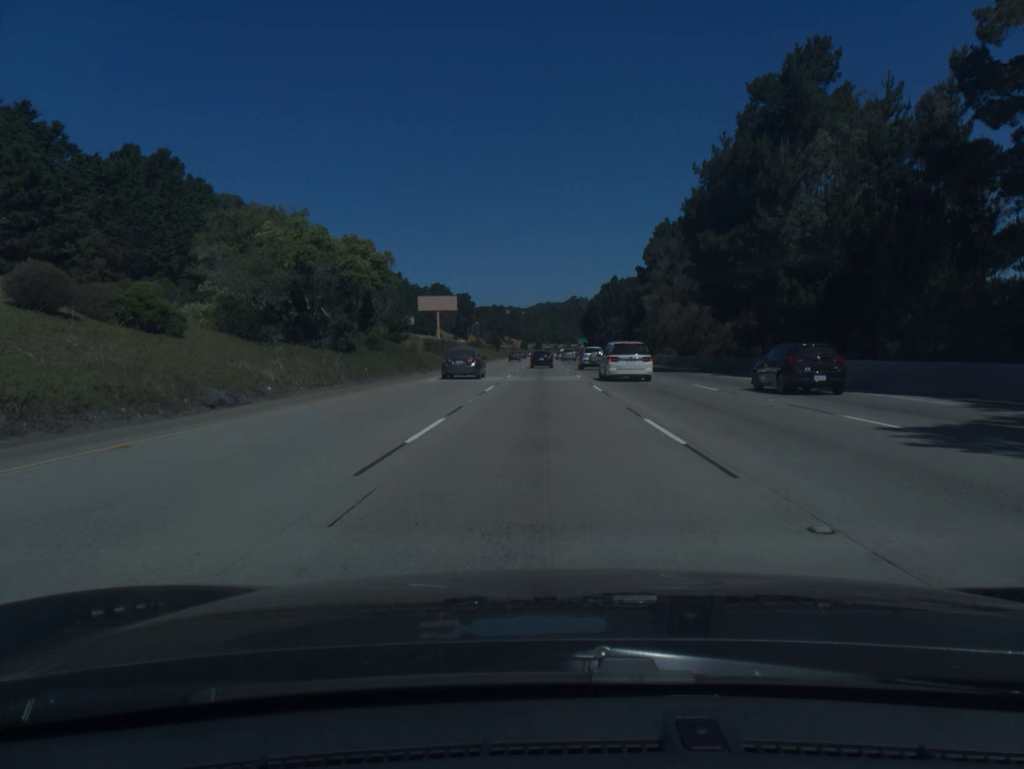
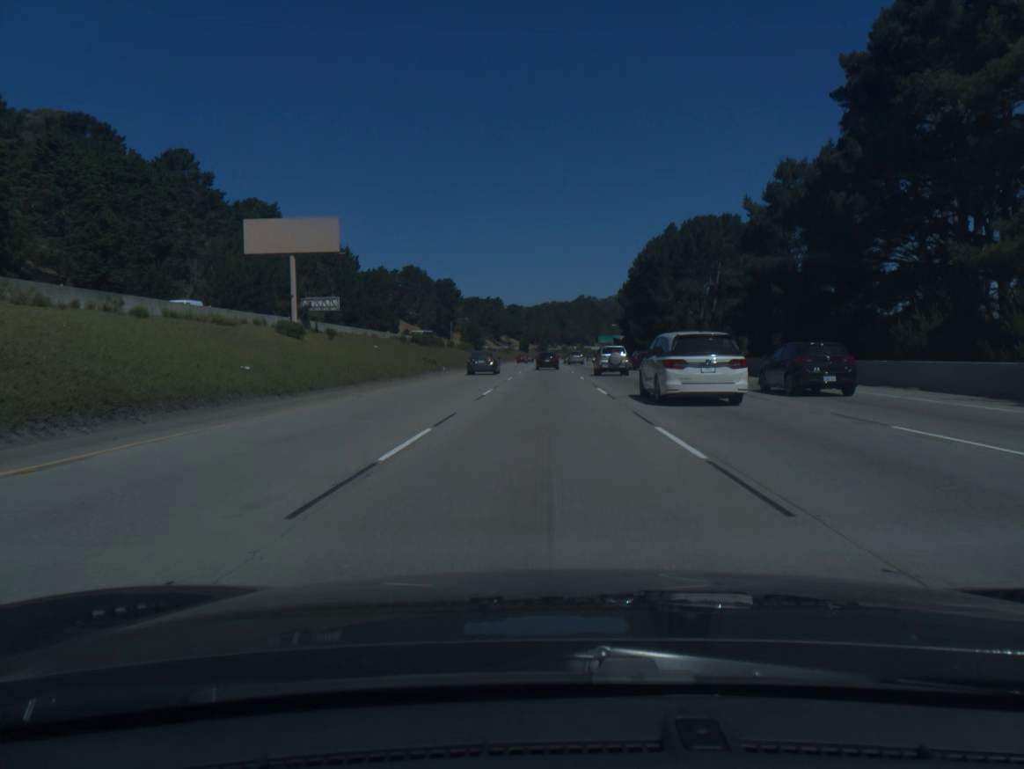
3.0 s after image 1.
(-0.3, +89.2) m; 0°
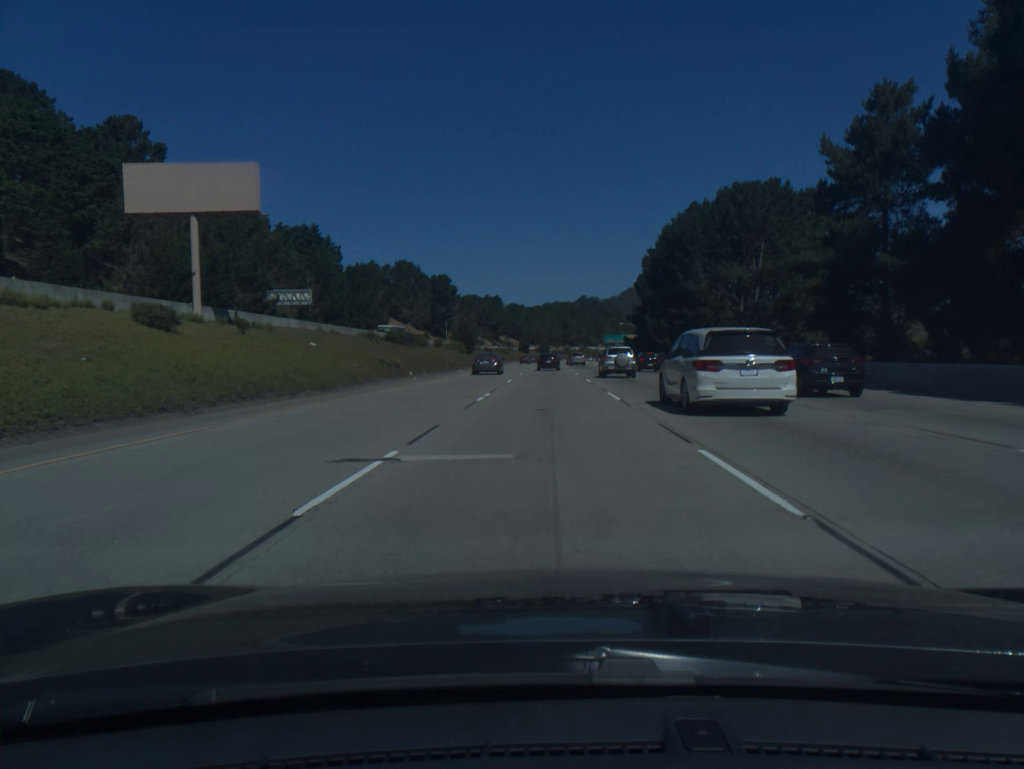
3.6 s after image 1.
(0.0, +17.8) m; 0°
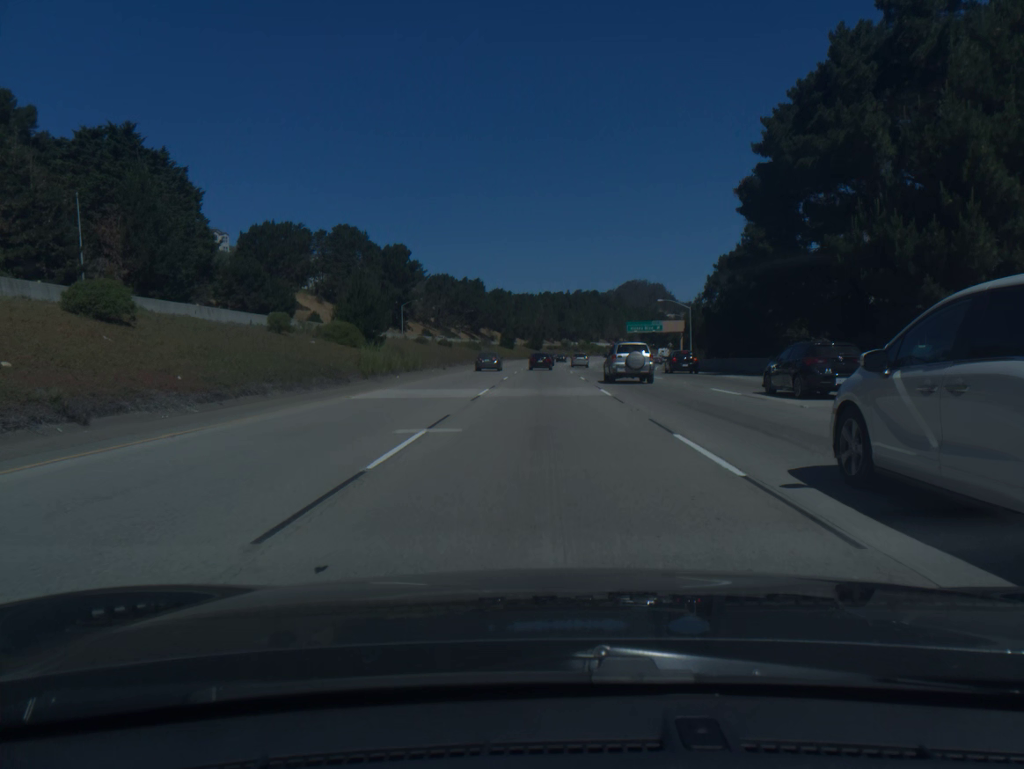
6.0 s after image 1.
(+0.2, +70.9) m; 0°
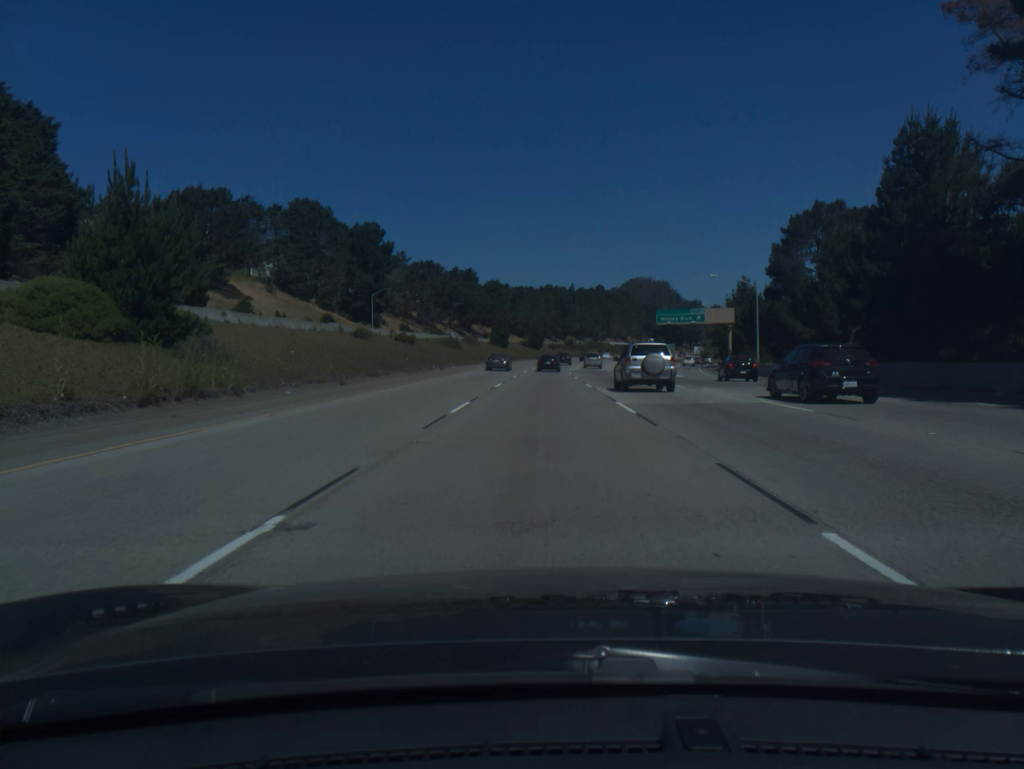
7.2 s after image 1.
(0.0, +35.4) m; 0°
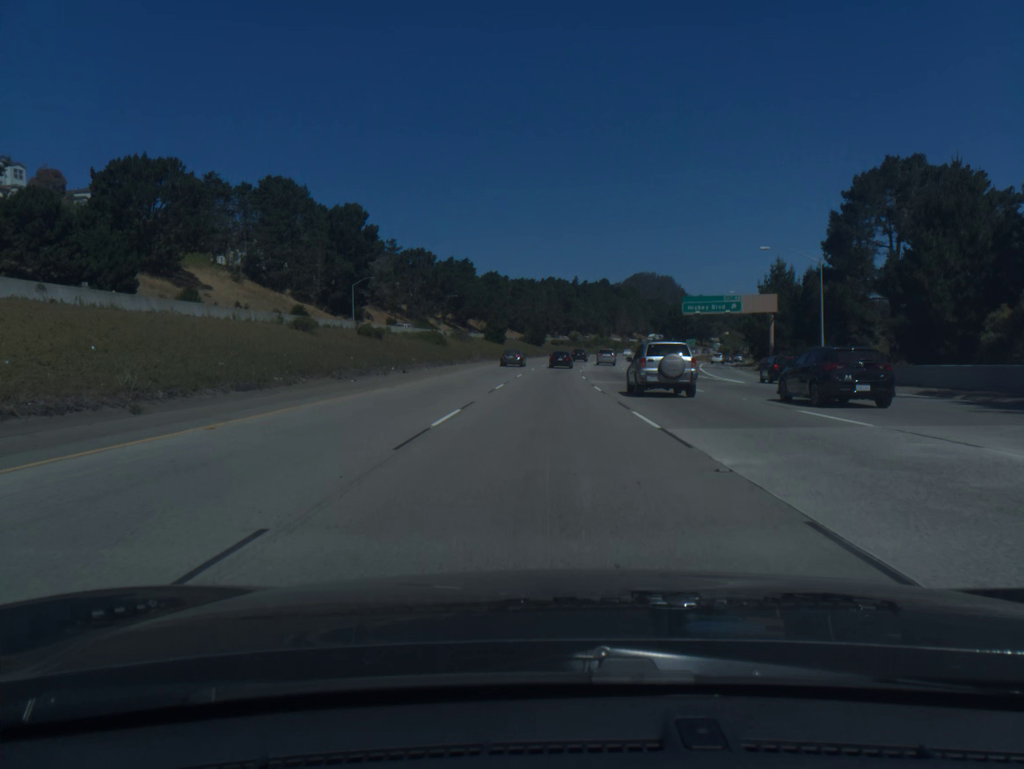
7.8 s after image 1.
(0.0, +17.7) m; 0°
